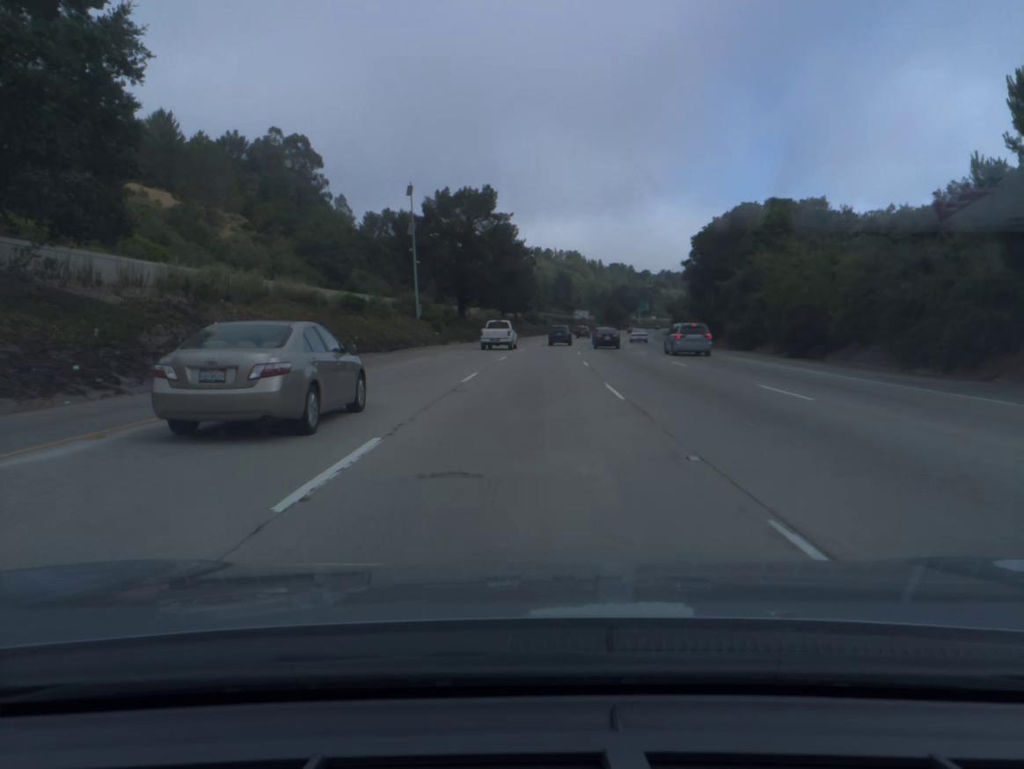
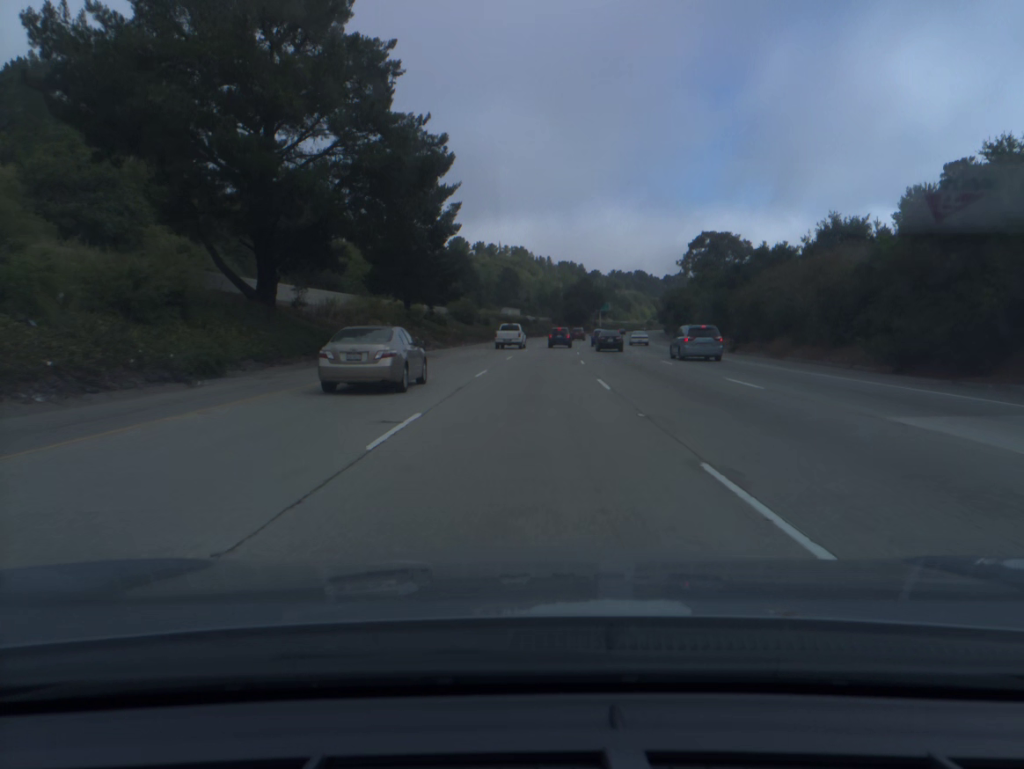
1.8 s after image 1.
(+1.9, +55.1) m; +4°
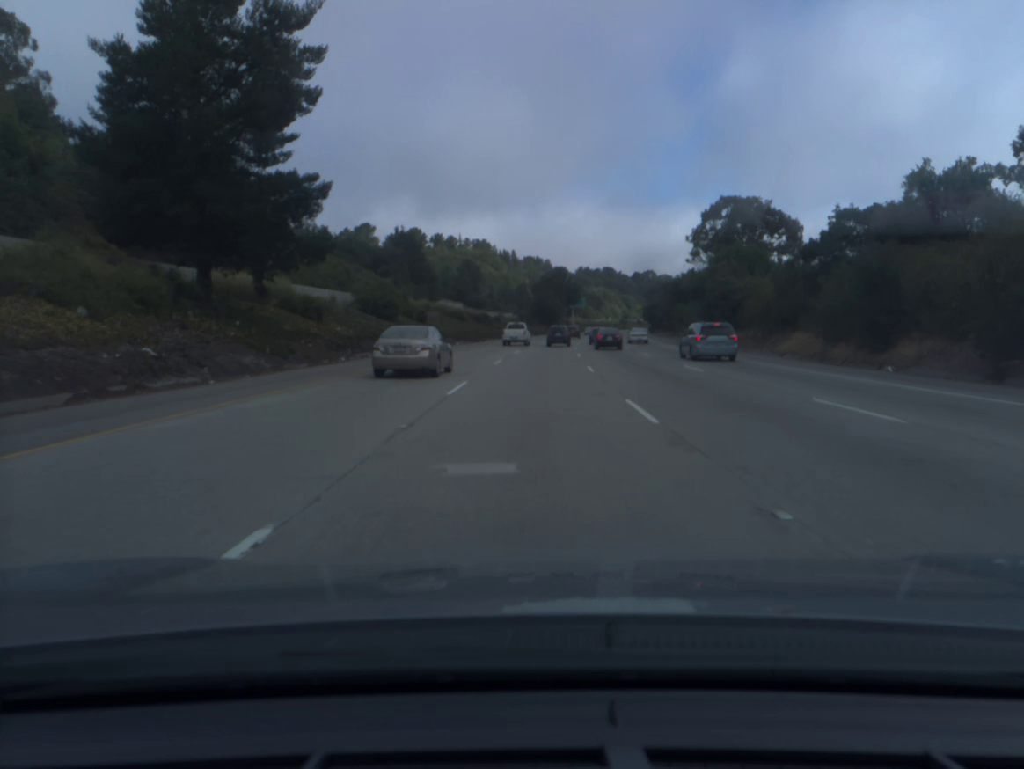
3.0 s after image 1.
(+0.9, +36.6) m; +3°
